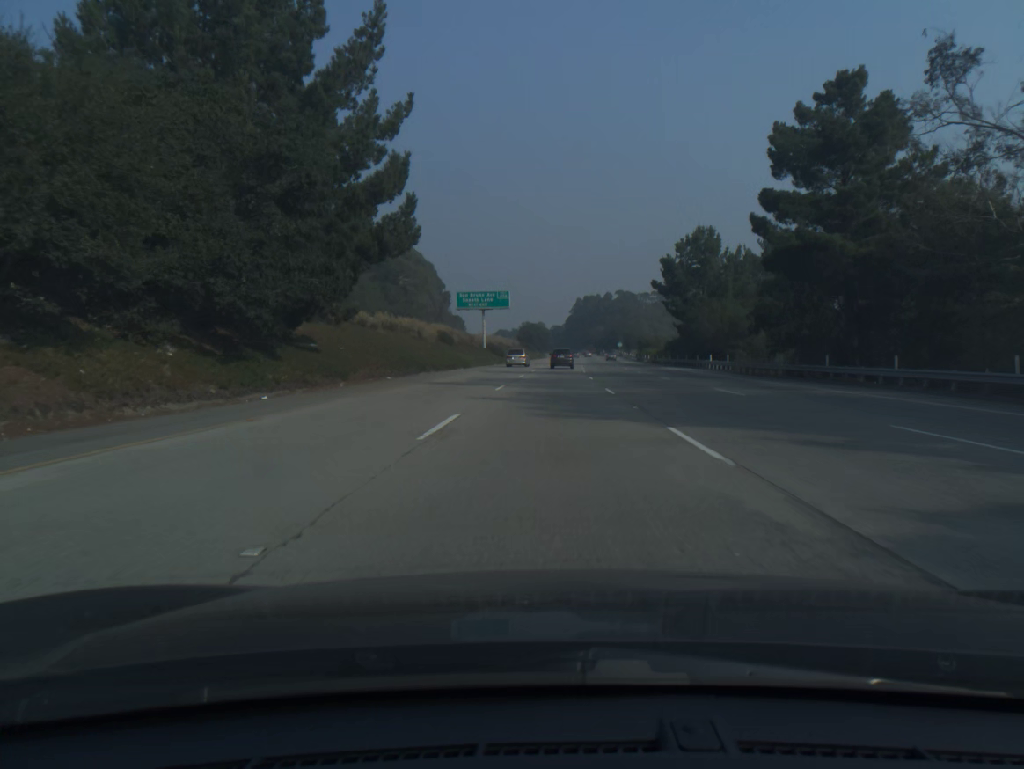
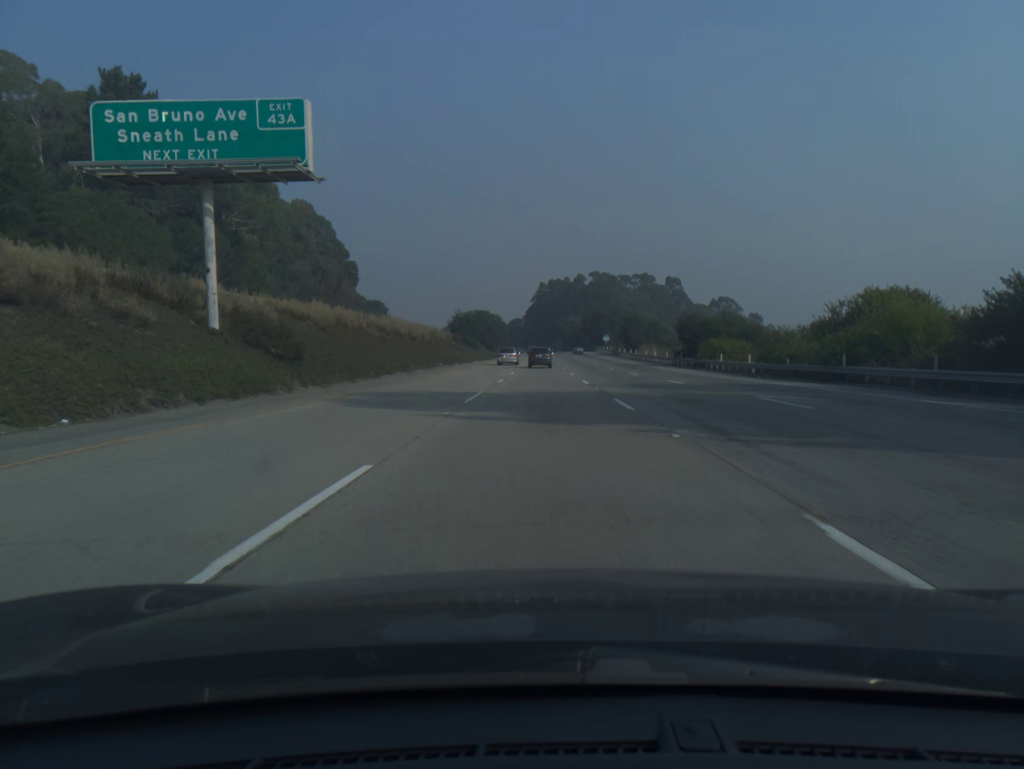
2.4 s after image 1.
(+2.3, +80.5) m; +3°
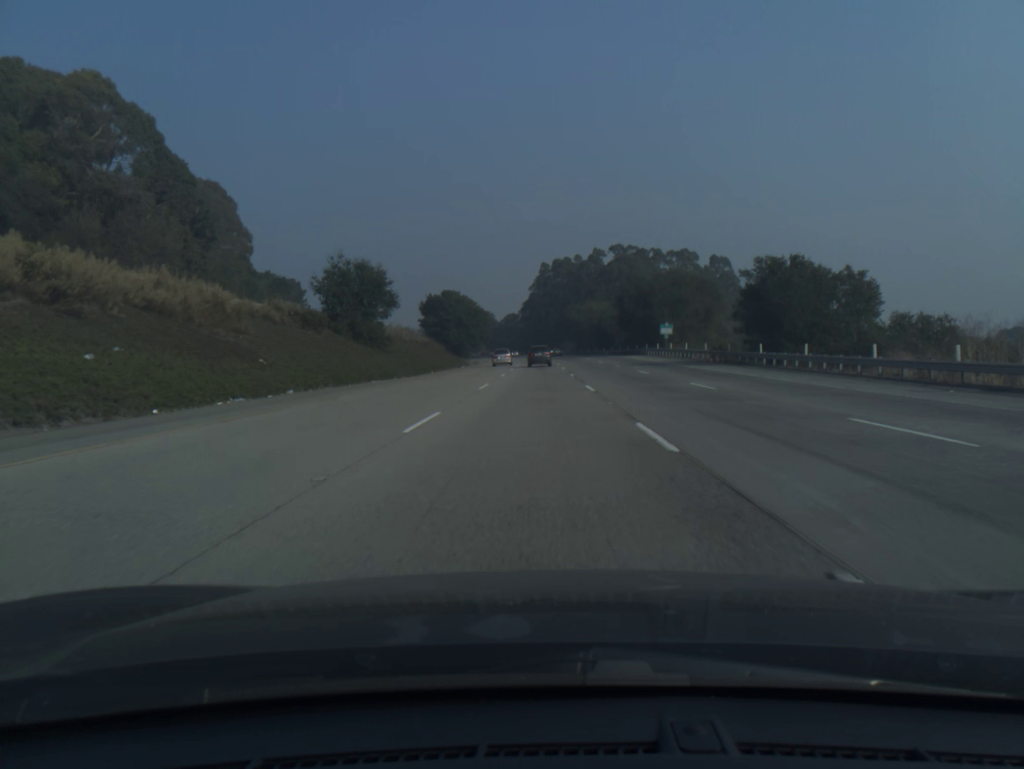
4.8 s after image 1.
(+0.1, +79.9) m; 0°
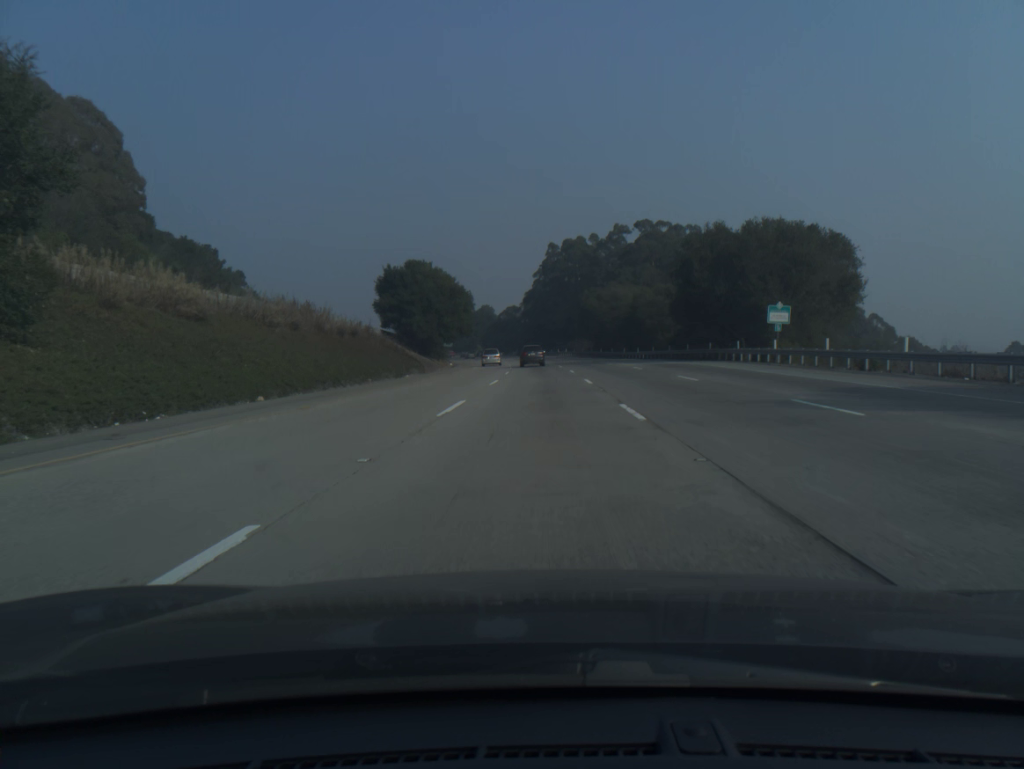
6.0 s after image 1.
(-0.1, +39.8) m; 0°
